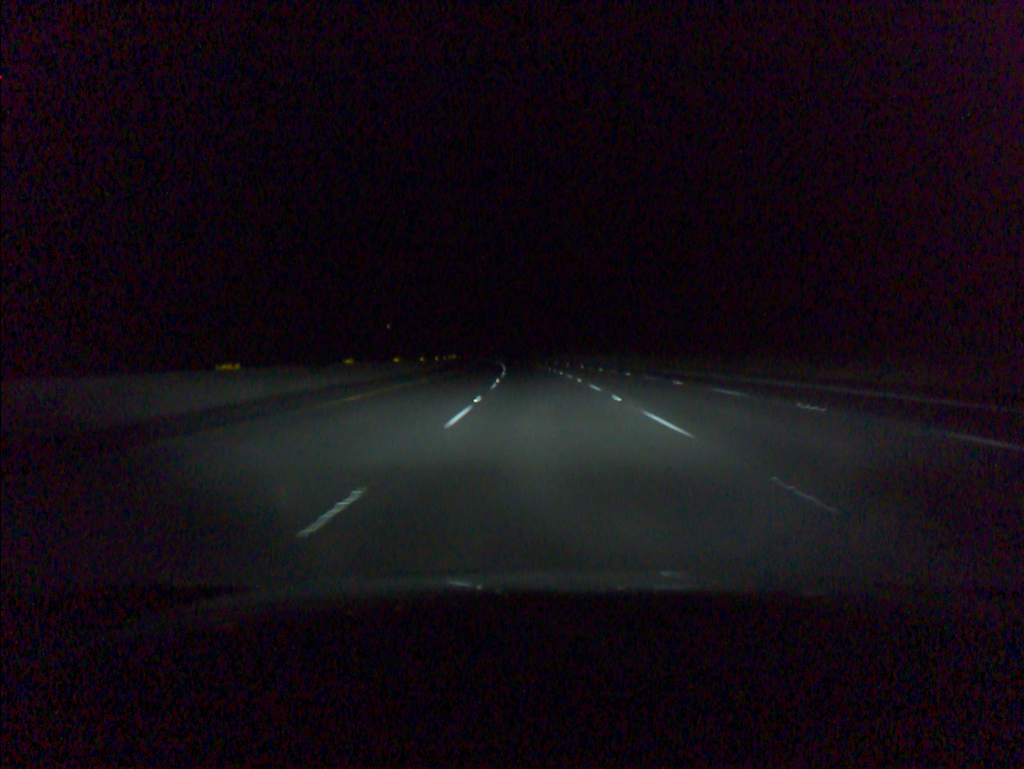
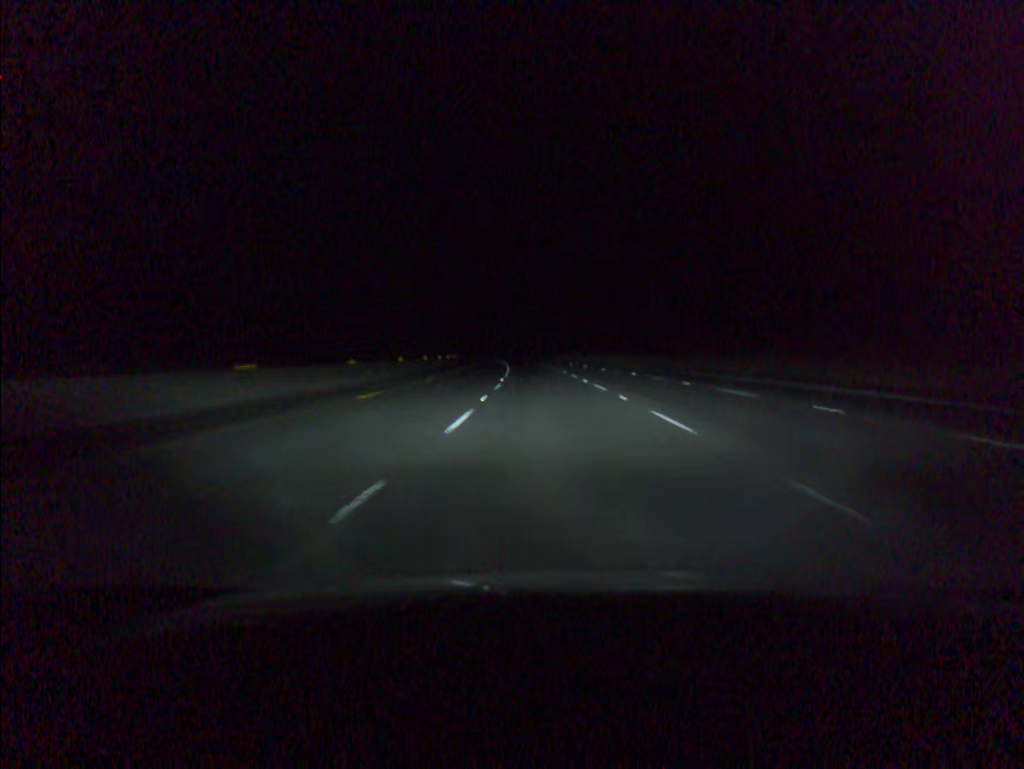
(-1.3, +58.4) m; -3°
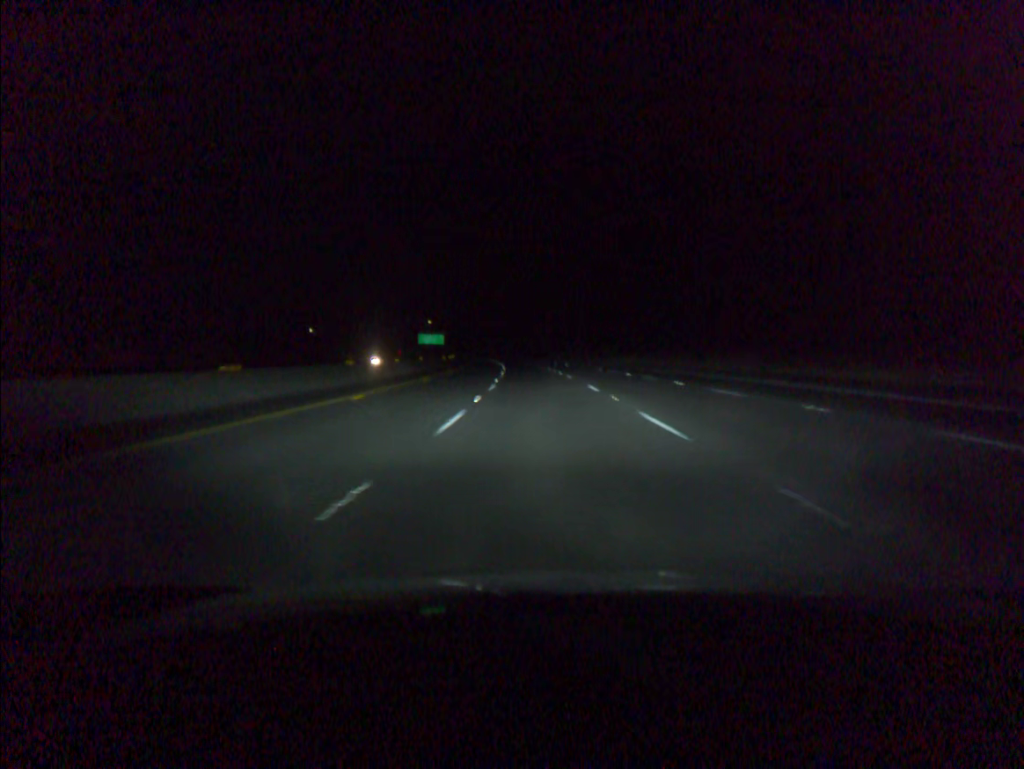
(-0.9, +58.5) m; -2°
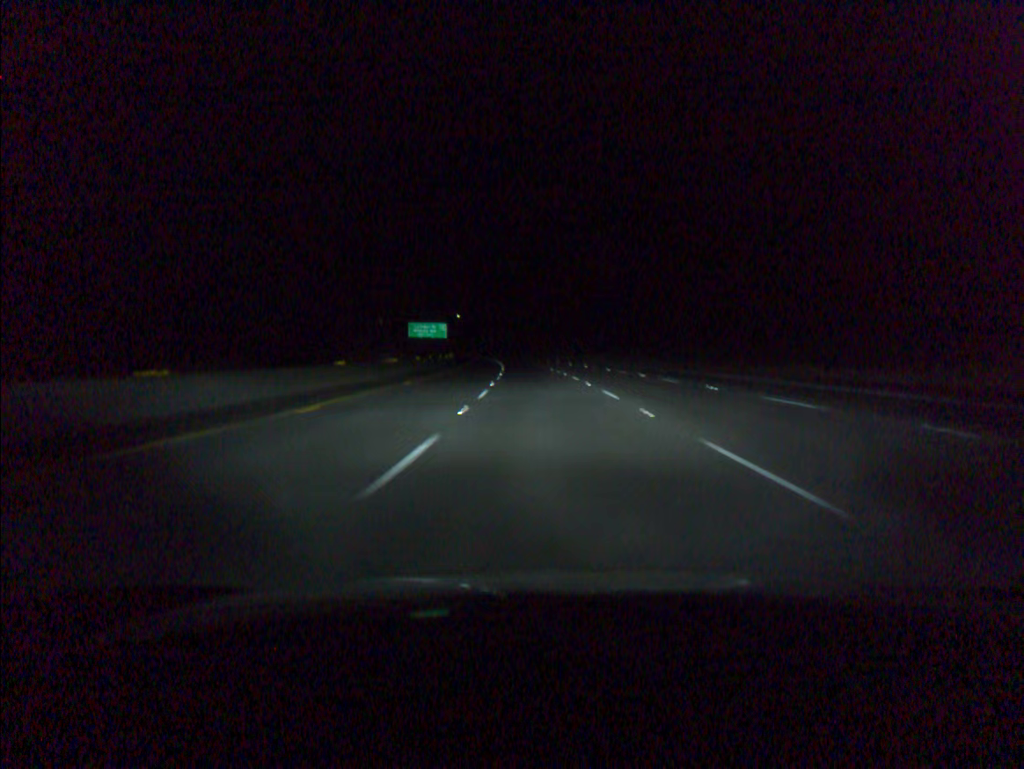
(-2.3, +77.9) m; -3°
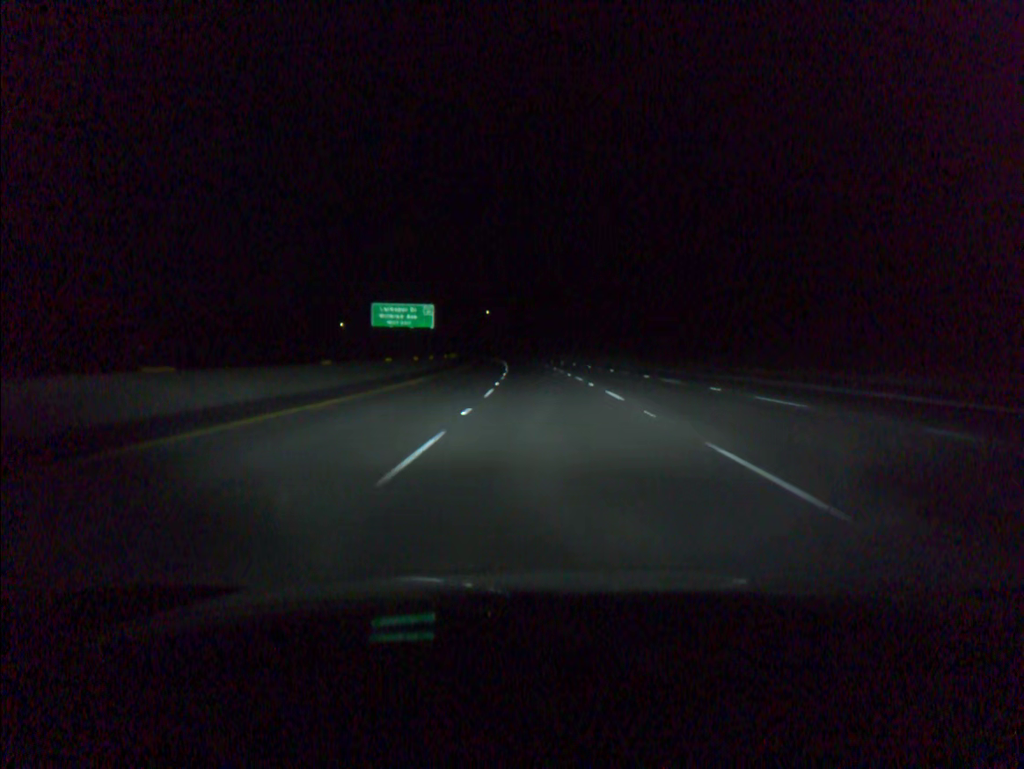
(-1.4, +58.3) m; -3°
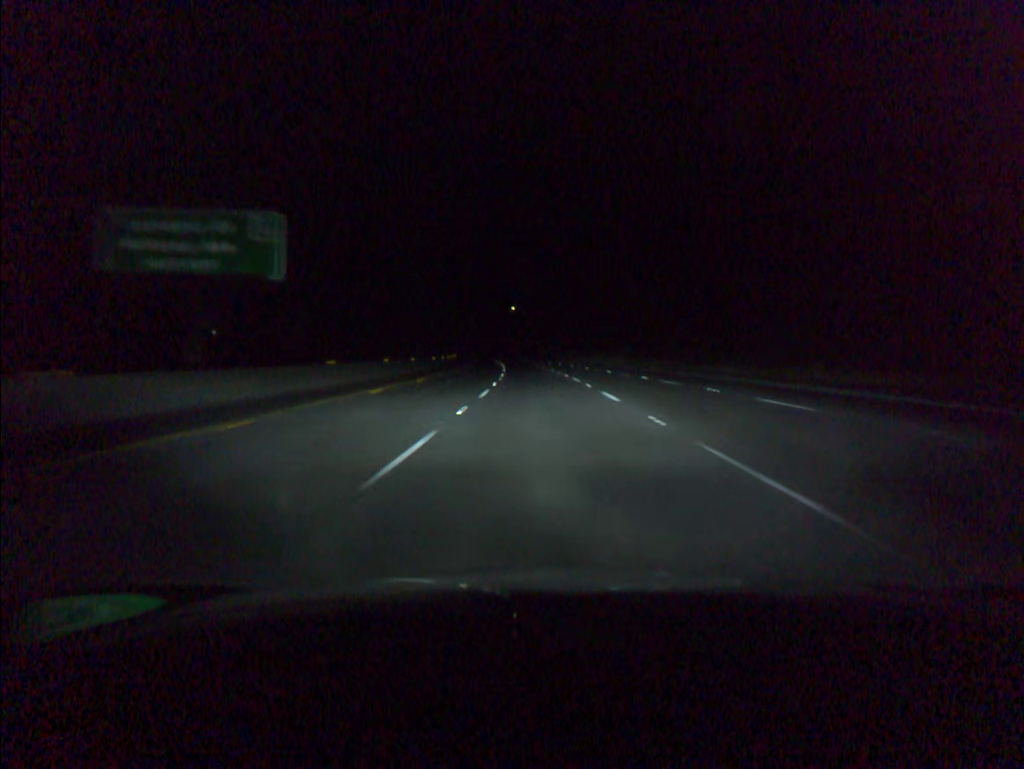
(-1.0, +58.4) m; -2°
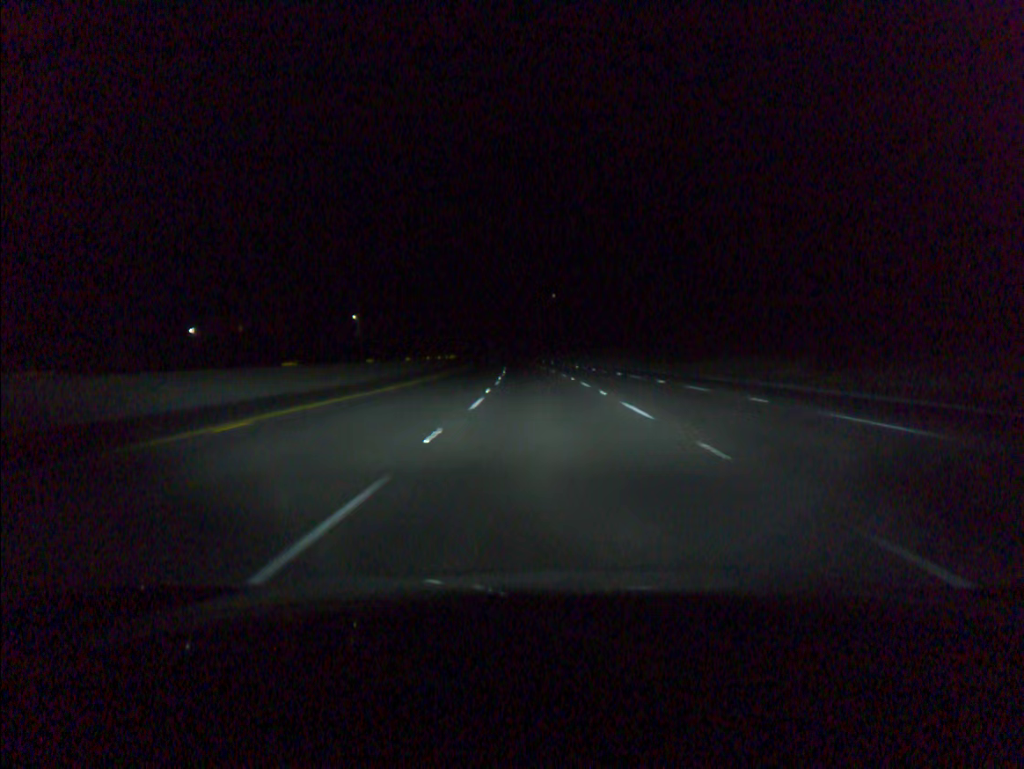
(-2.2, +77.9) m; -3°
